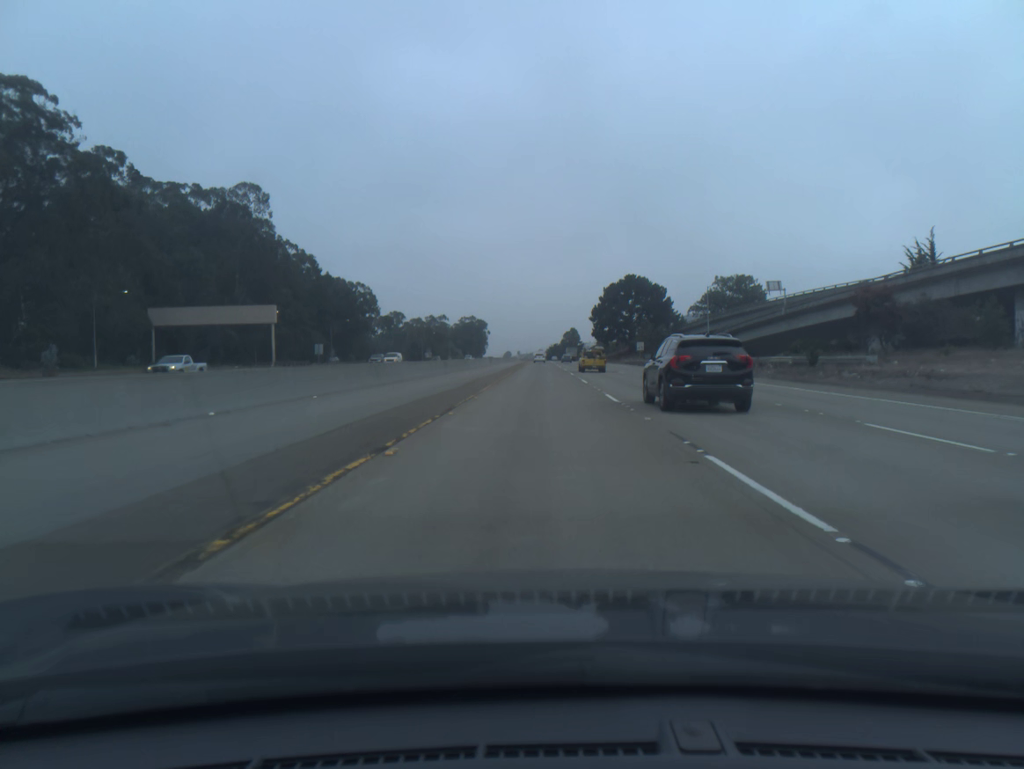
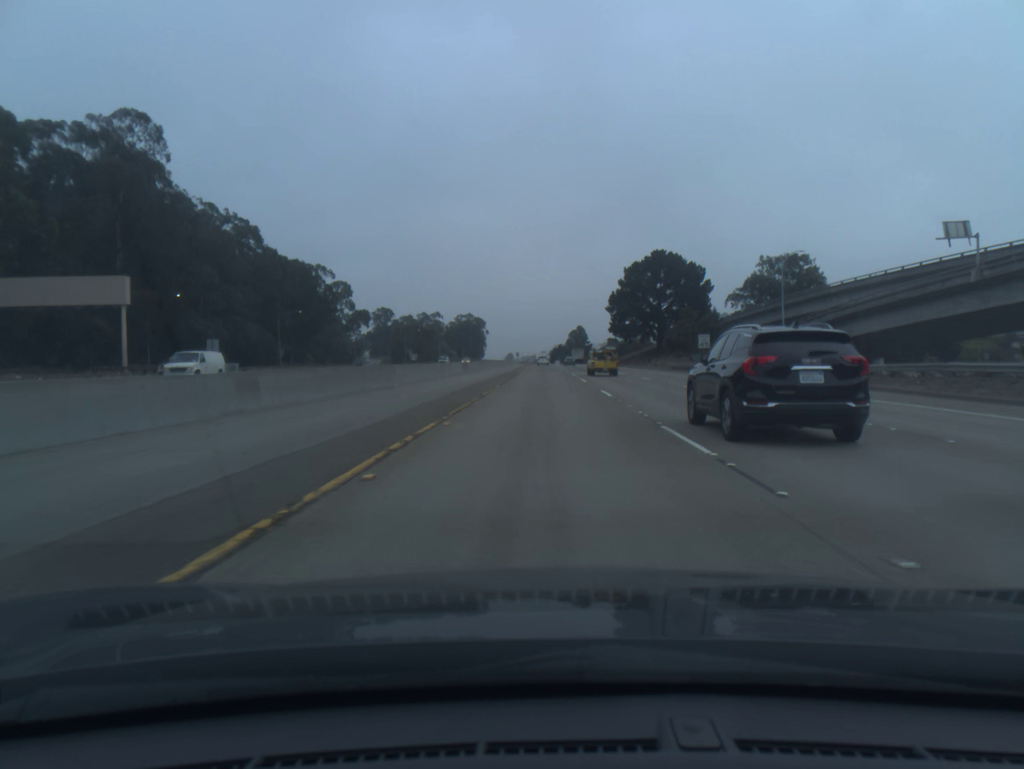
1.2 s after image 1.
(-0.2, +39.2) m; 0°
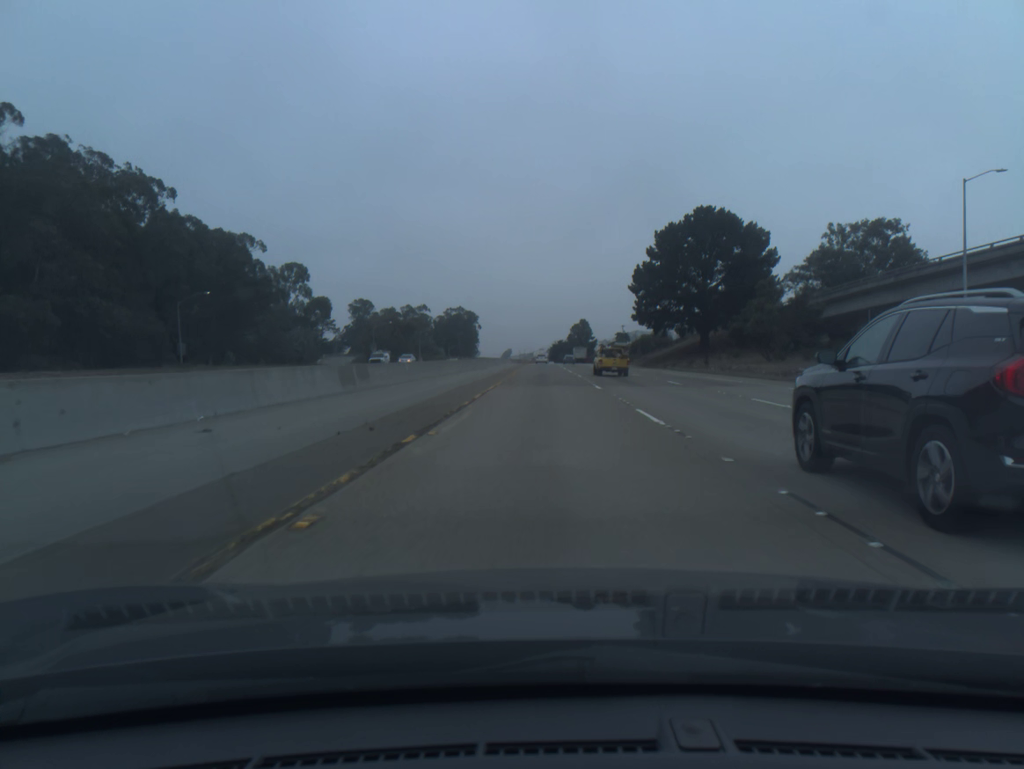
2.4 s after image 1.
(0.0, +39.3) m; 0°
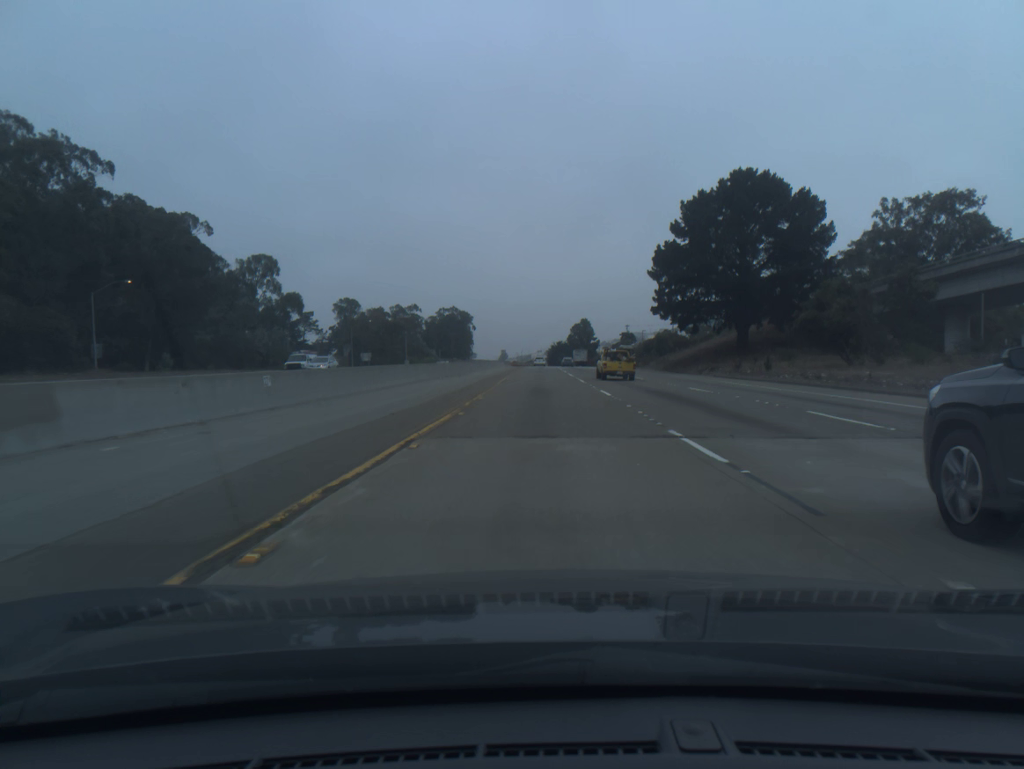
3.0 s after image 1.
(0.0, +19.6) m; 0°
